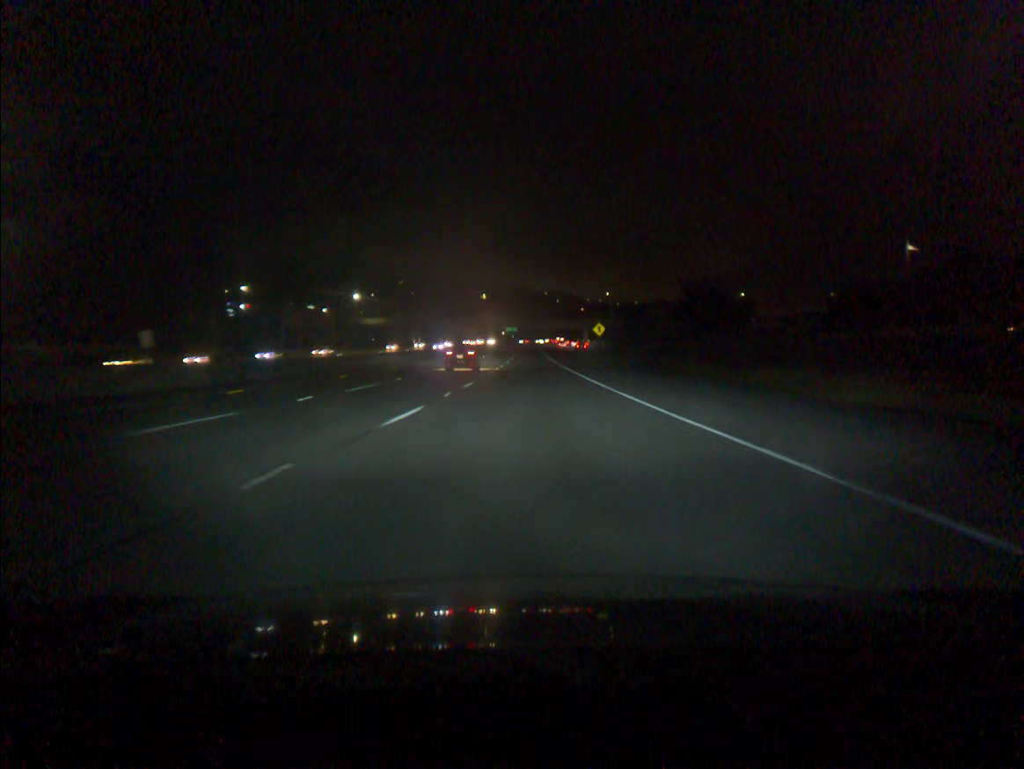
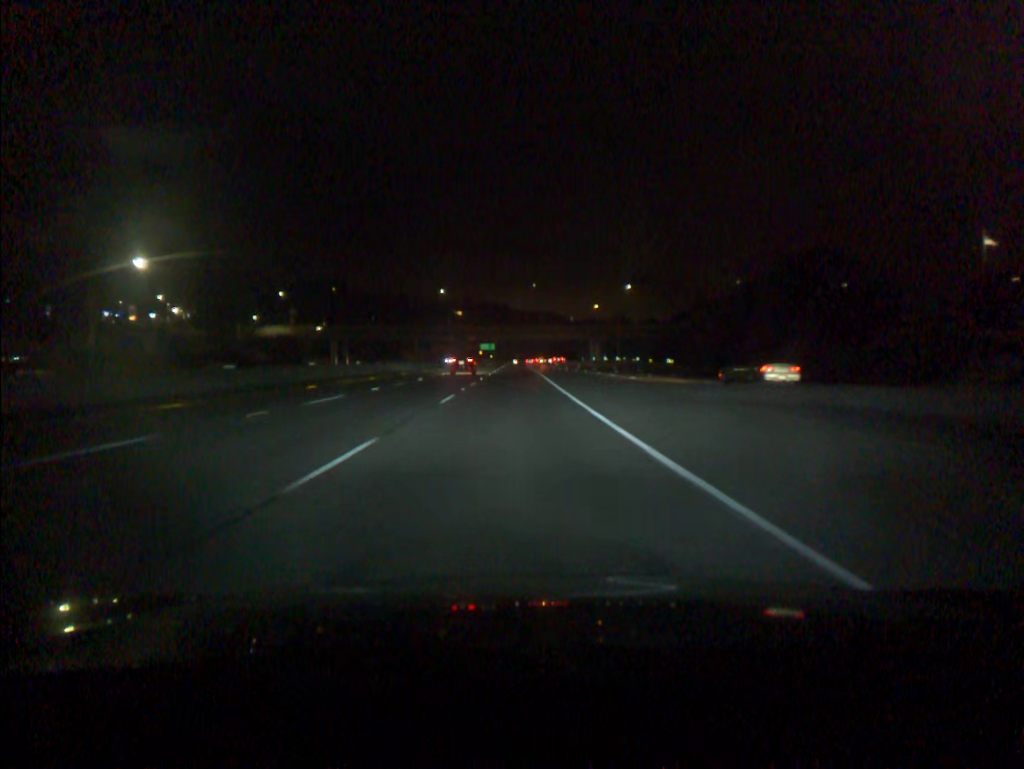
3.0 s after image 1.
(+1.4, +91.7) m; +1°
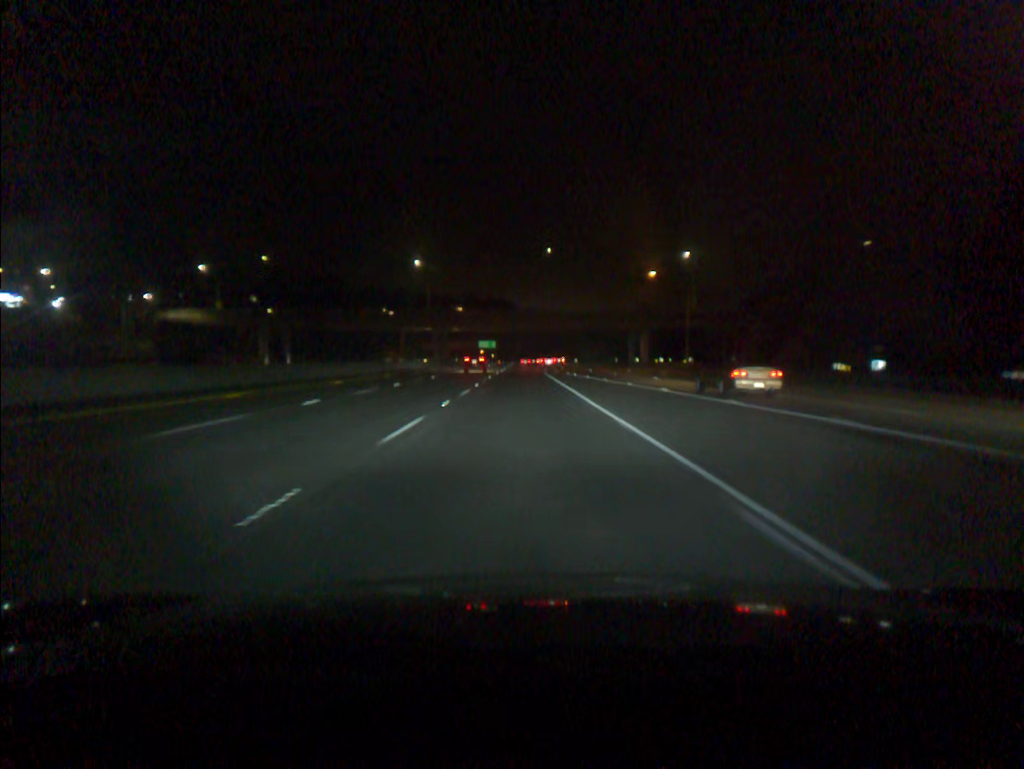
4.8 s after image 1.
(-0.3, +54.5) m; 0°
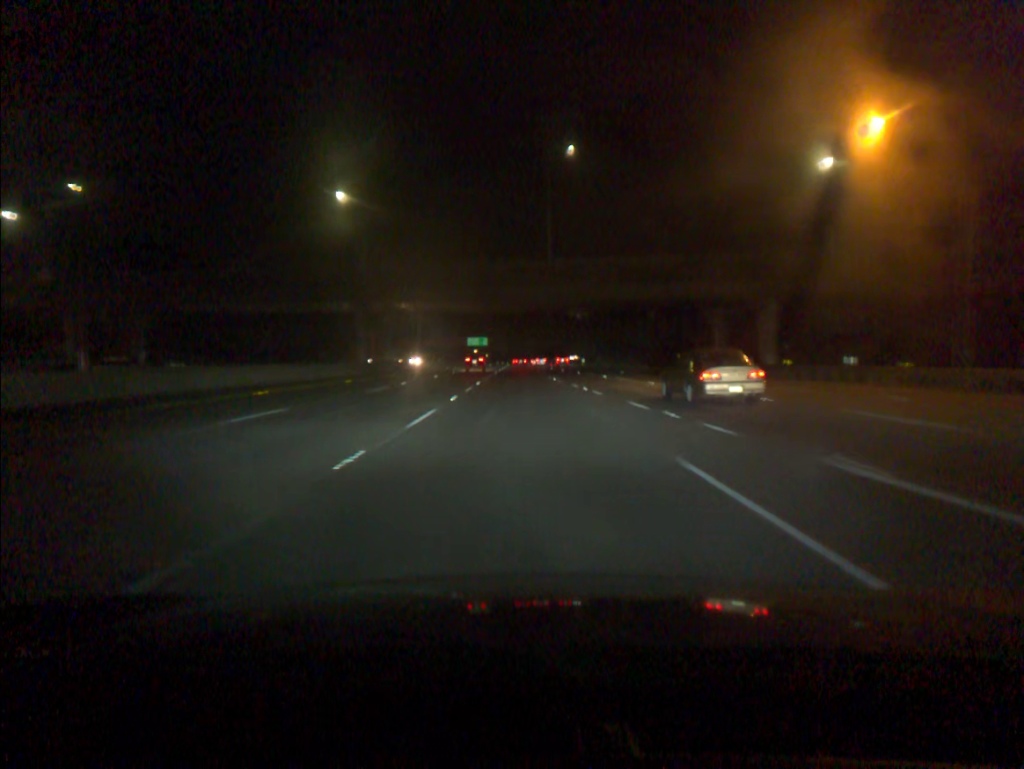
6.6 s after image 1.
(+0.2, +54.4) m; 0°
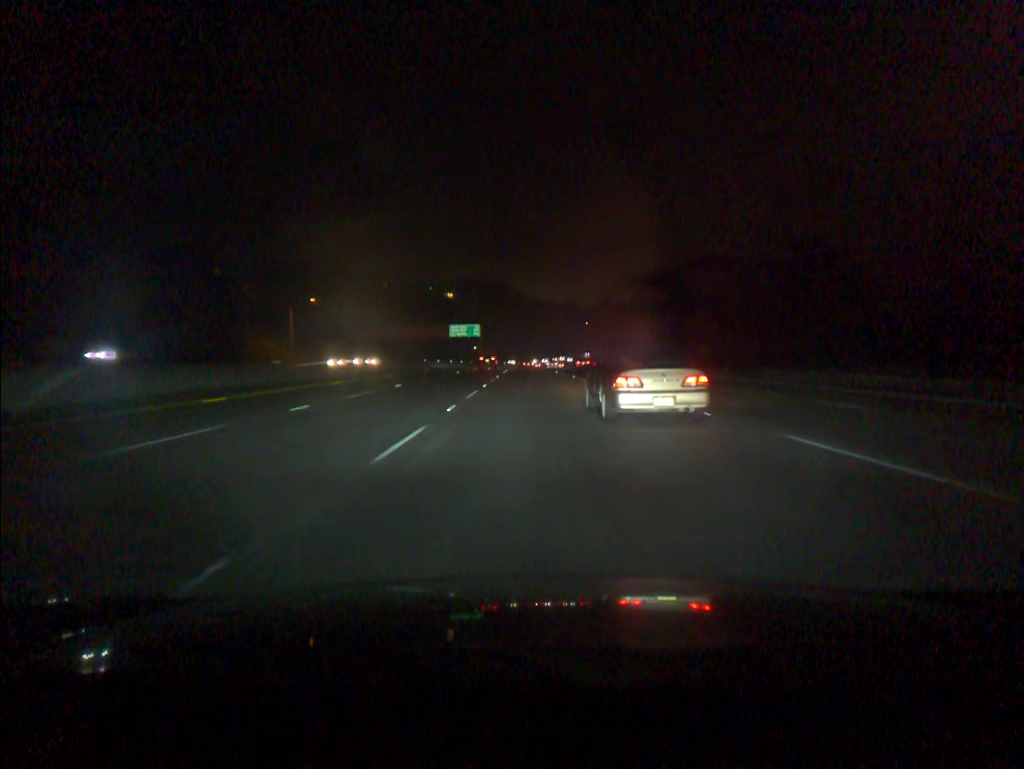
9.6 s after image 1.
(-0.2, +91.1) m; -1°
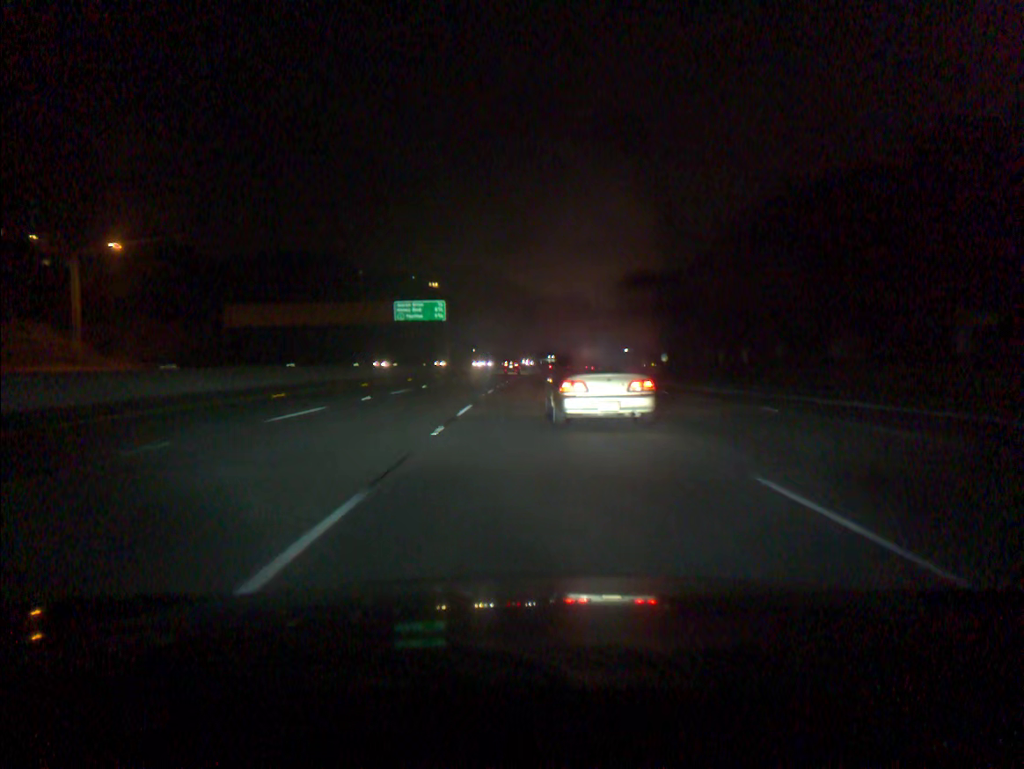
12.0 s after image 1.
(+0.3, +70.8) m; 0°
